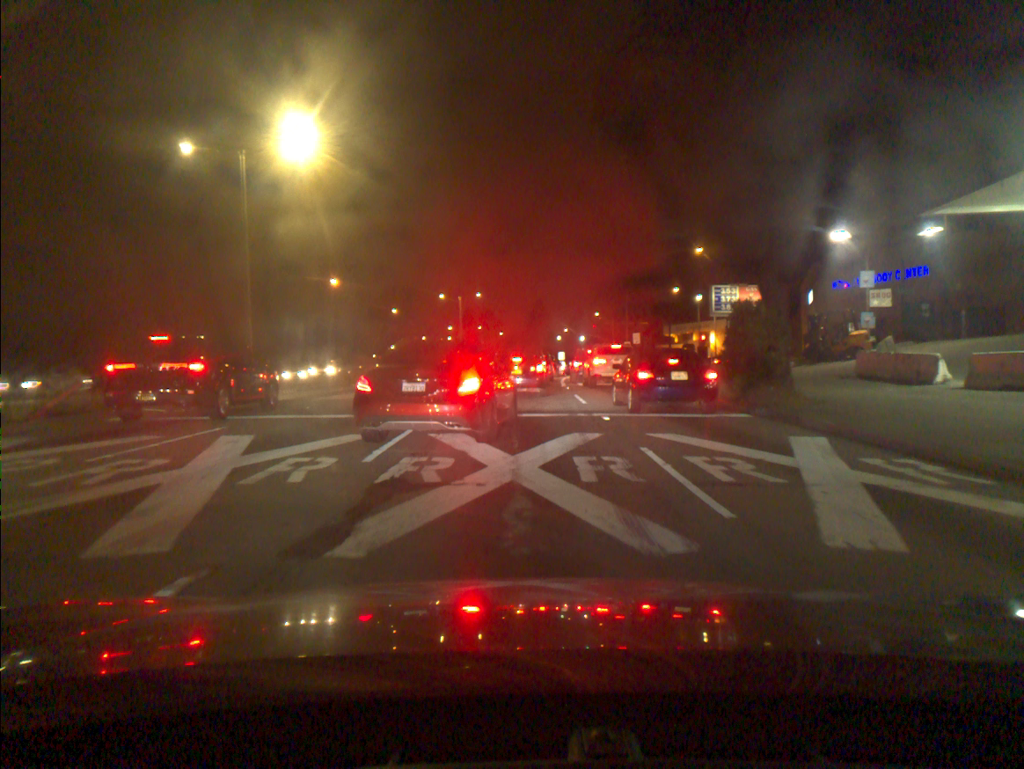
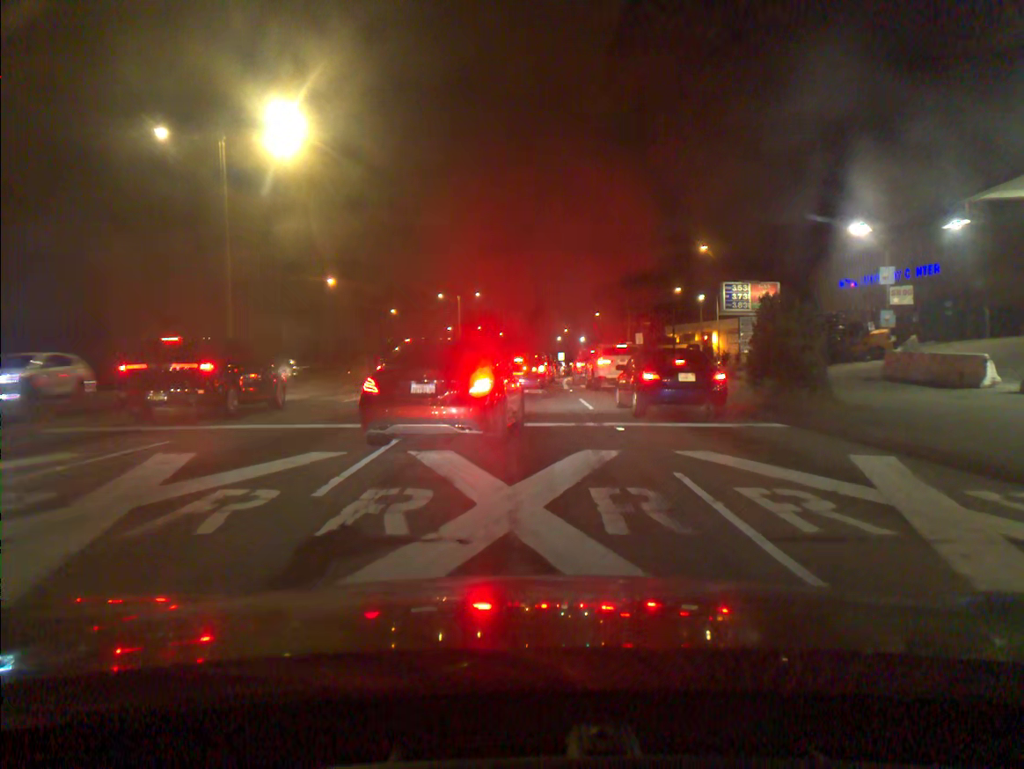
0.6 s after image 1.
(0.0, +2.3) m; 0°
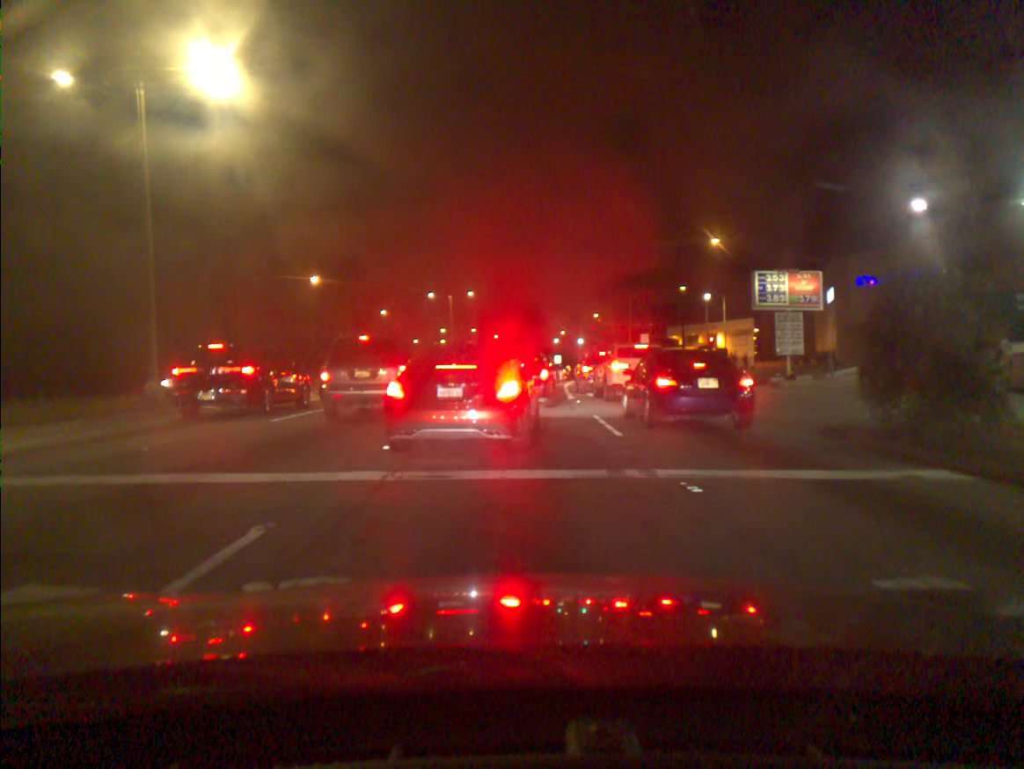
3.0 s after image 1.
(0.0, +5.8) m; +1°
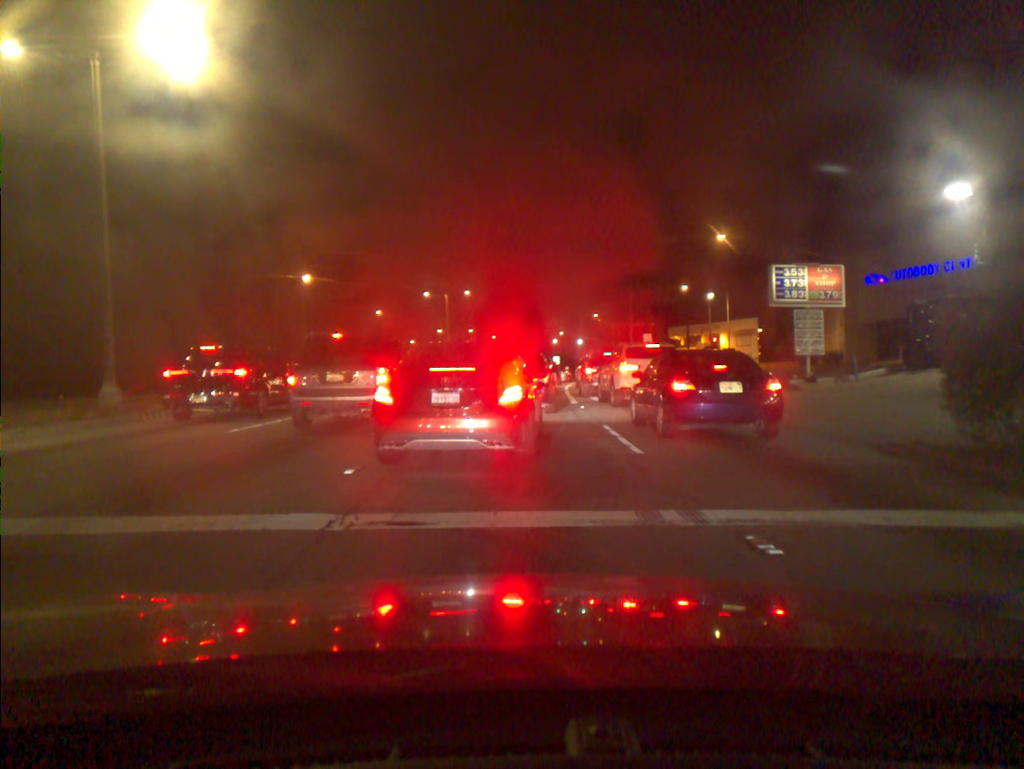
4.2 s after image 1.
(0.0, +2.2) m; -1°
